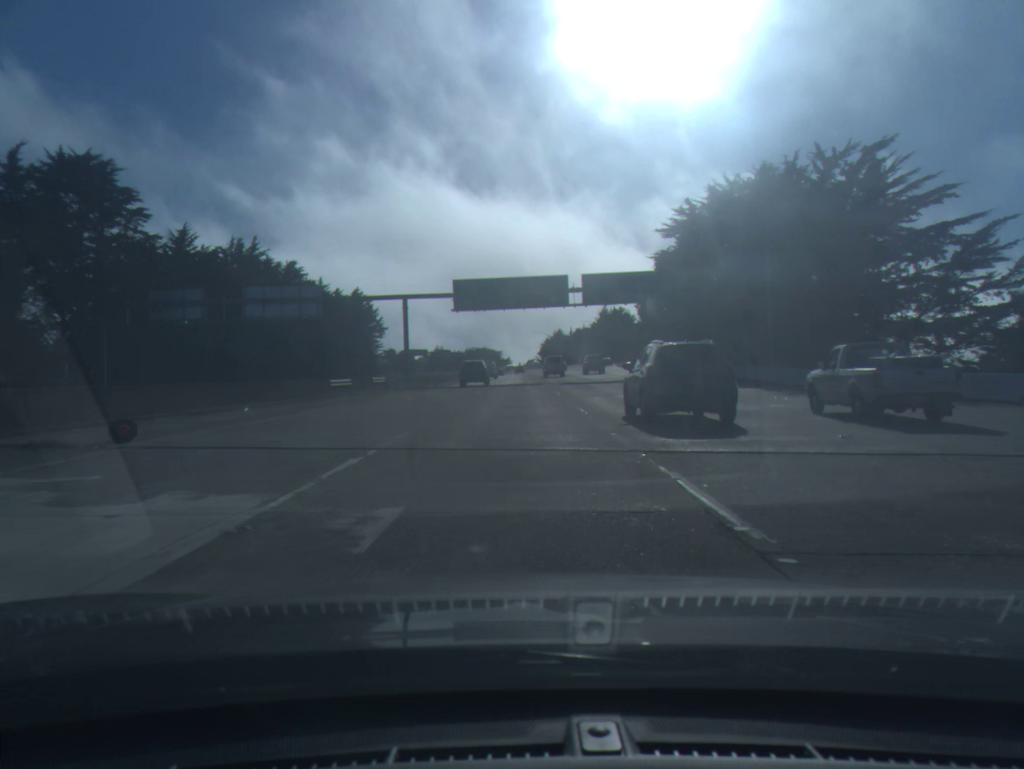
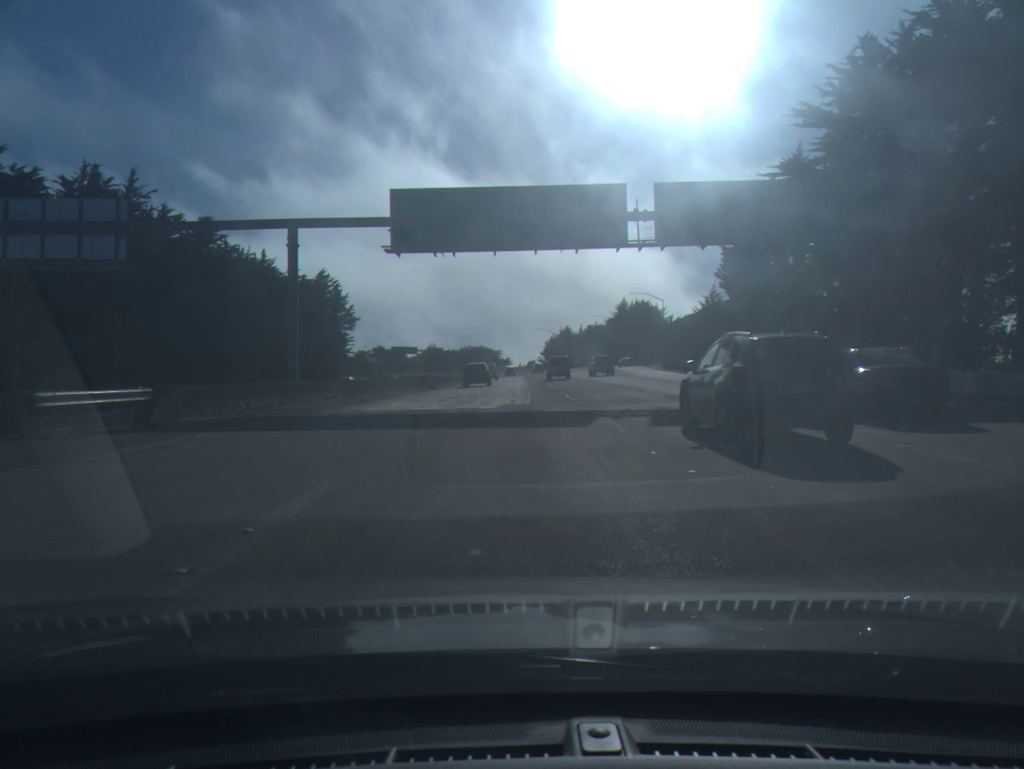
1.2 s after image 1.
(0.0, +33.8) m; 0°
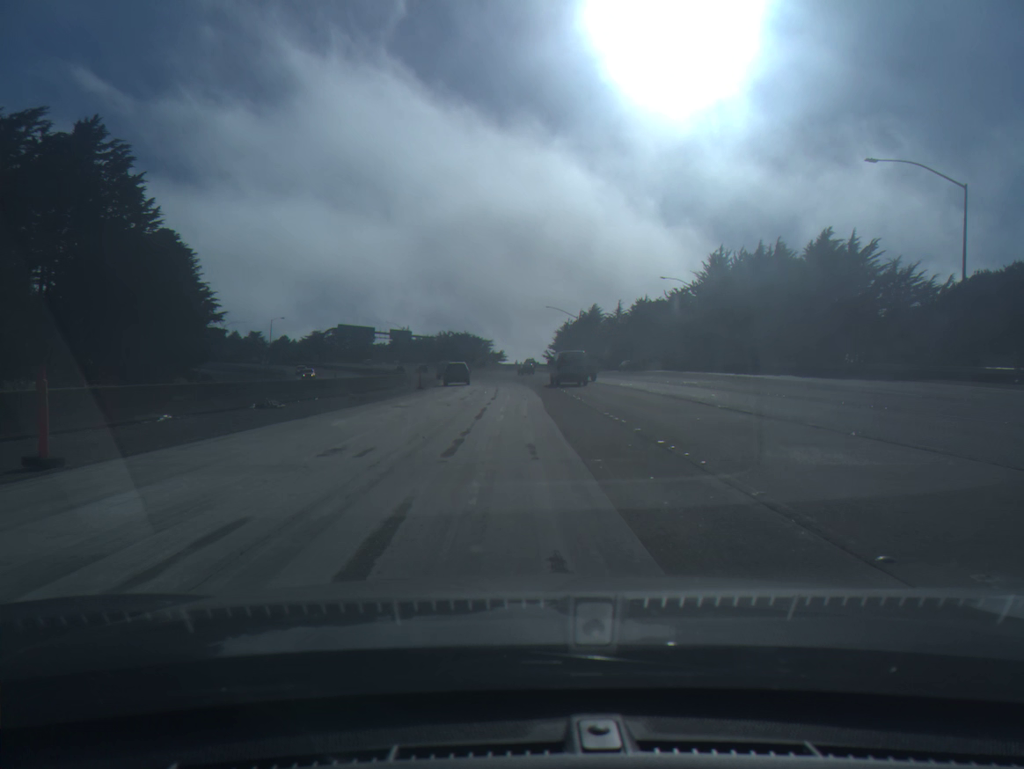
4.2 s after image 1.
(0.0, +84.4) m; 0°
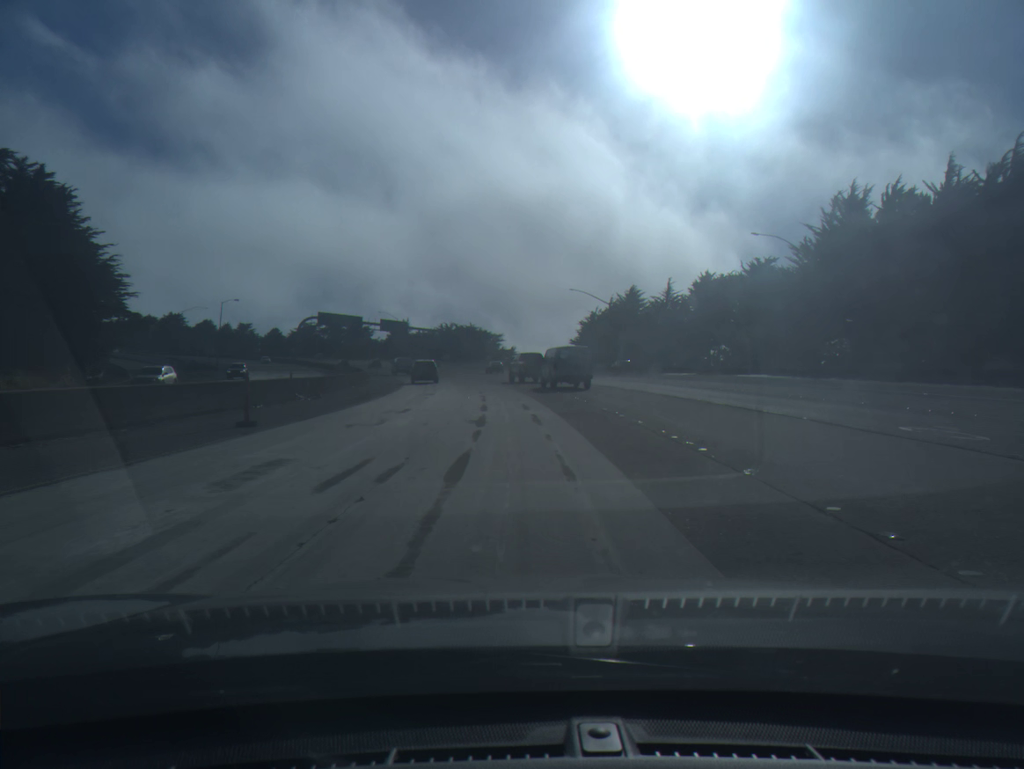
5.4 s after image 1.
(-0.2, +33.9) m; -1°
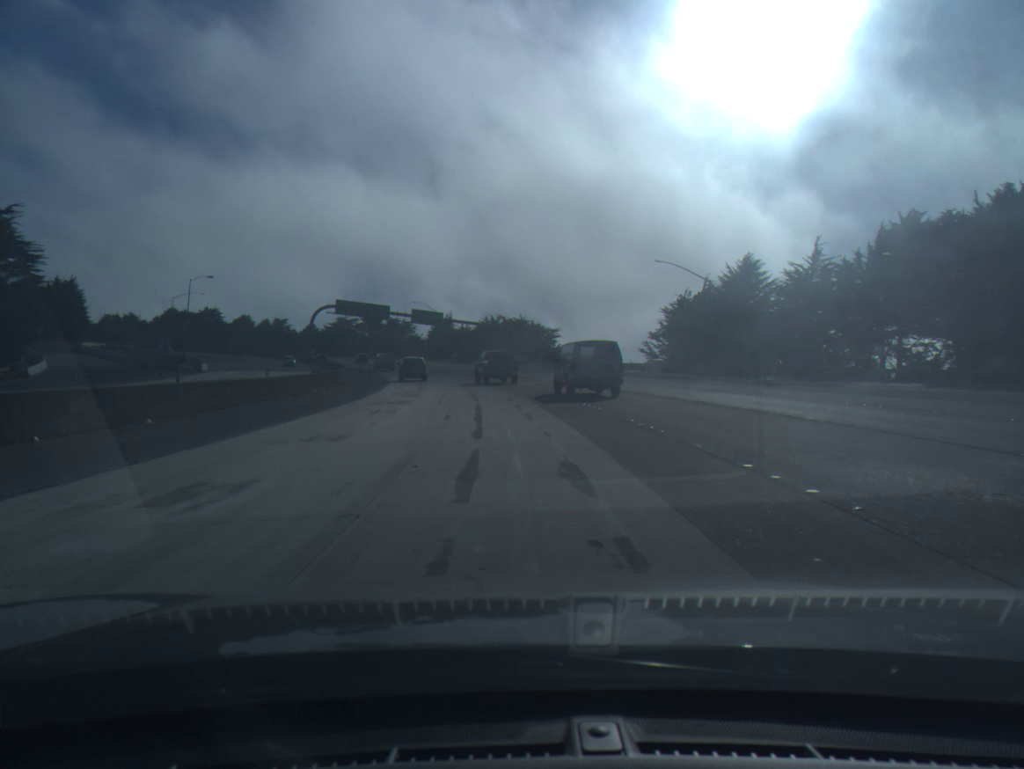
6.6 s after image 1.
(-0.9, +33.8) m; -4°
